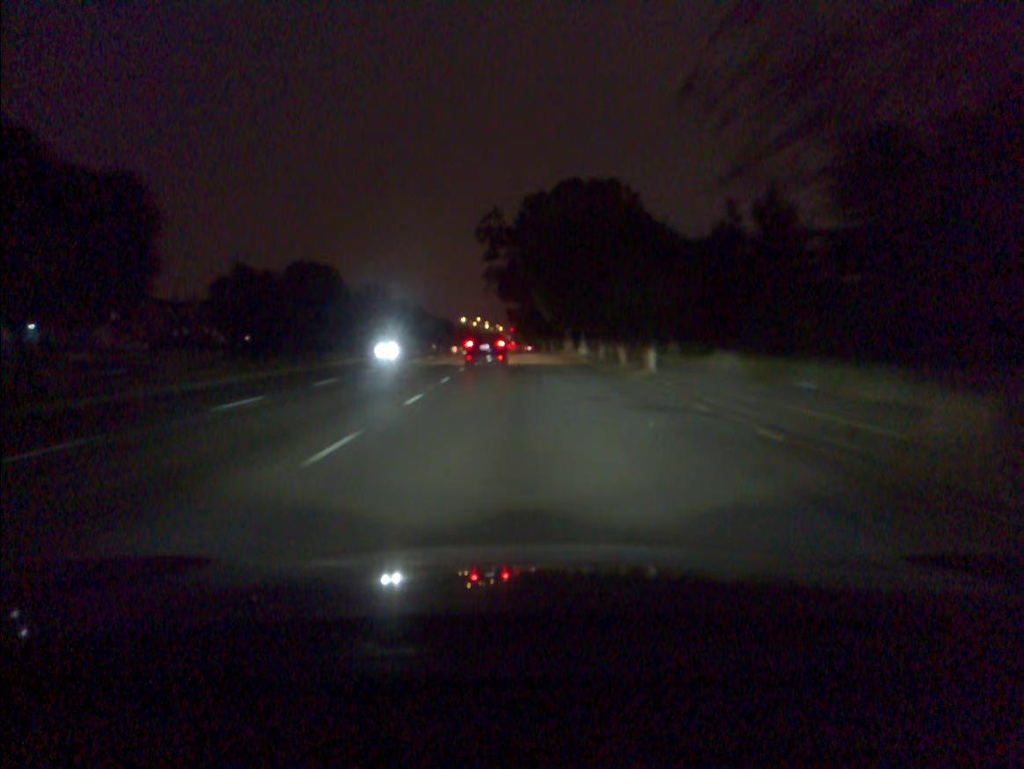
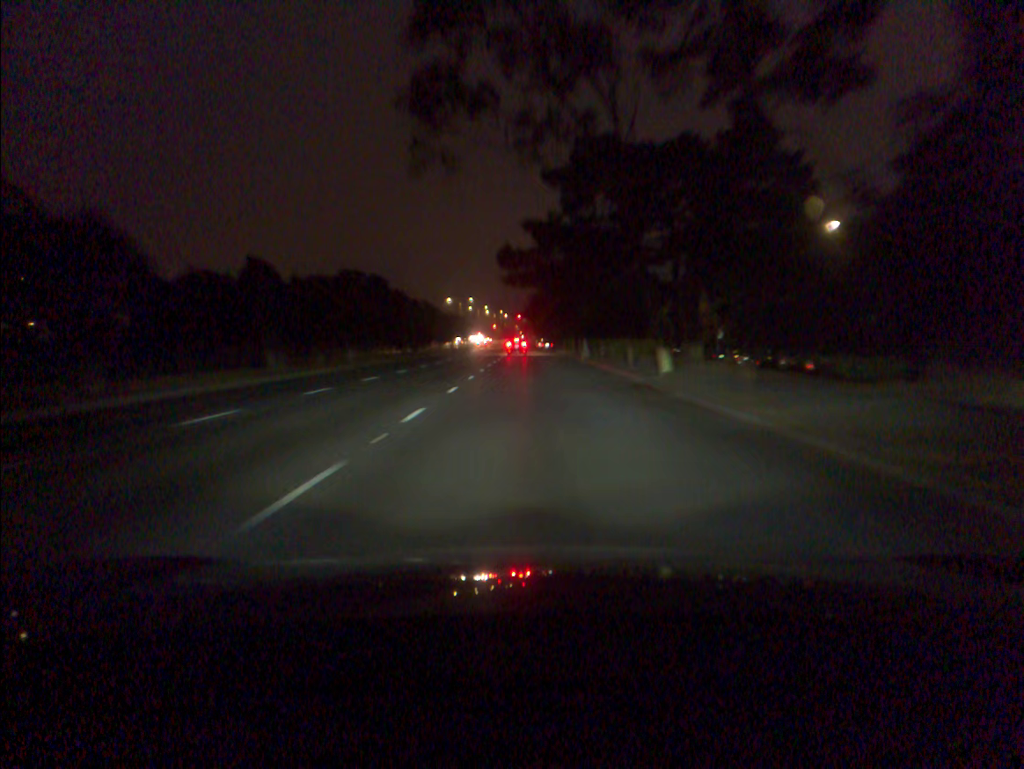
(-0.7, +67.2) m; -1°
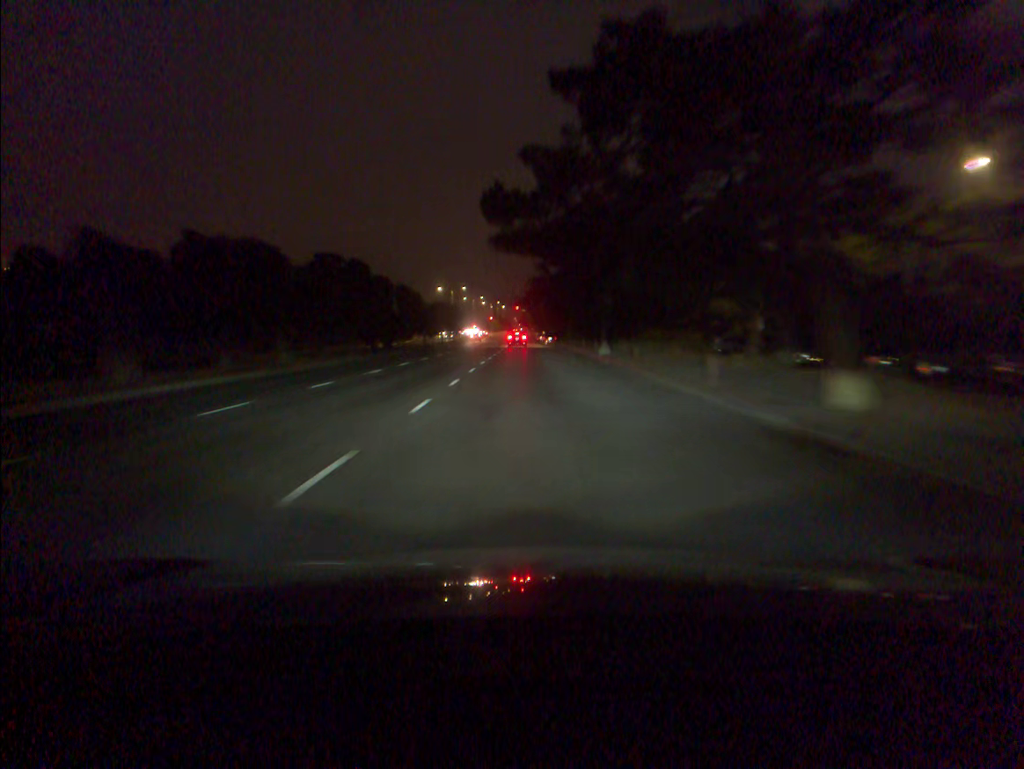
(0.0, +13.8) m; 0°
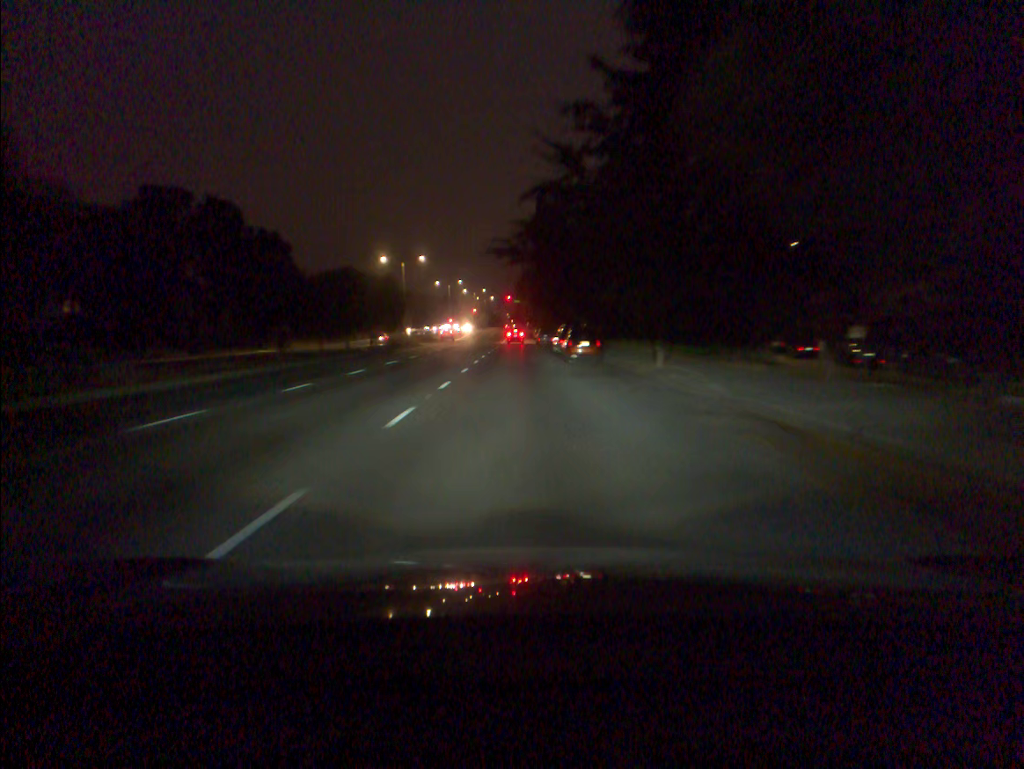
(+0.1, +53.3) m; +1°
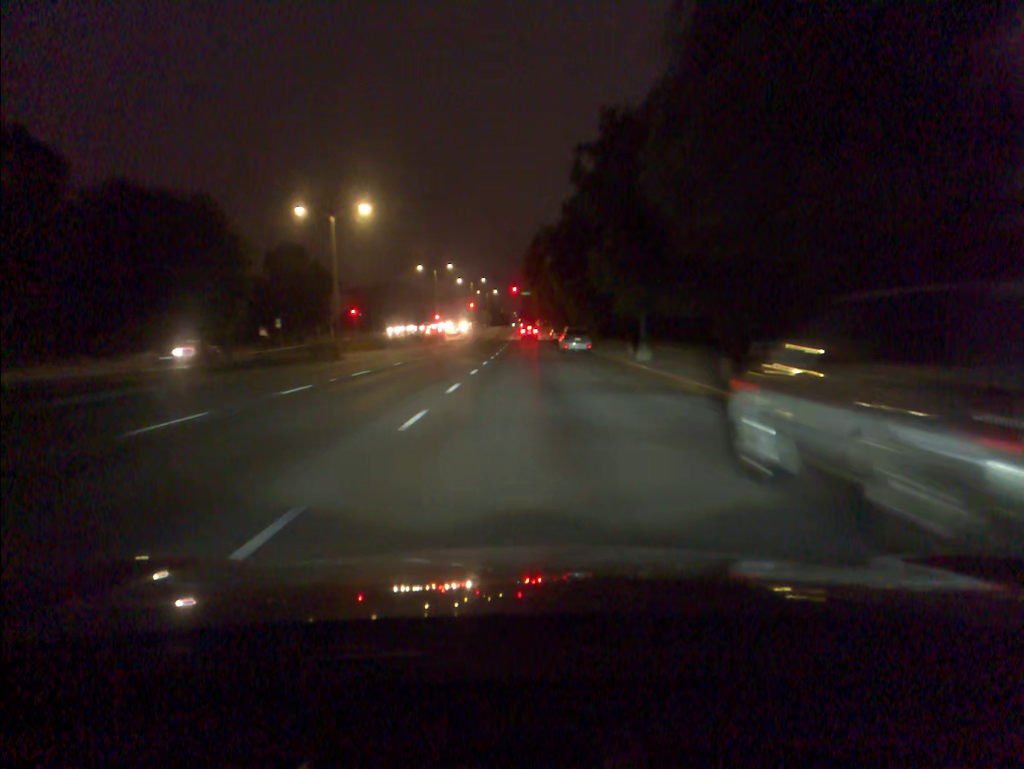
(-0.3, +37.0) m; -1°
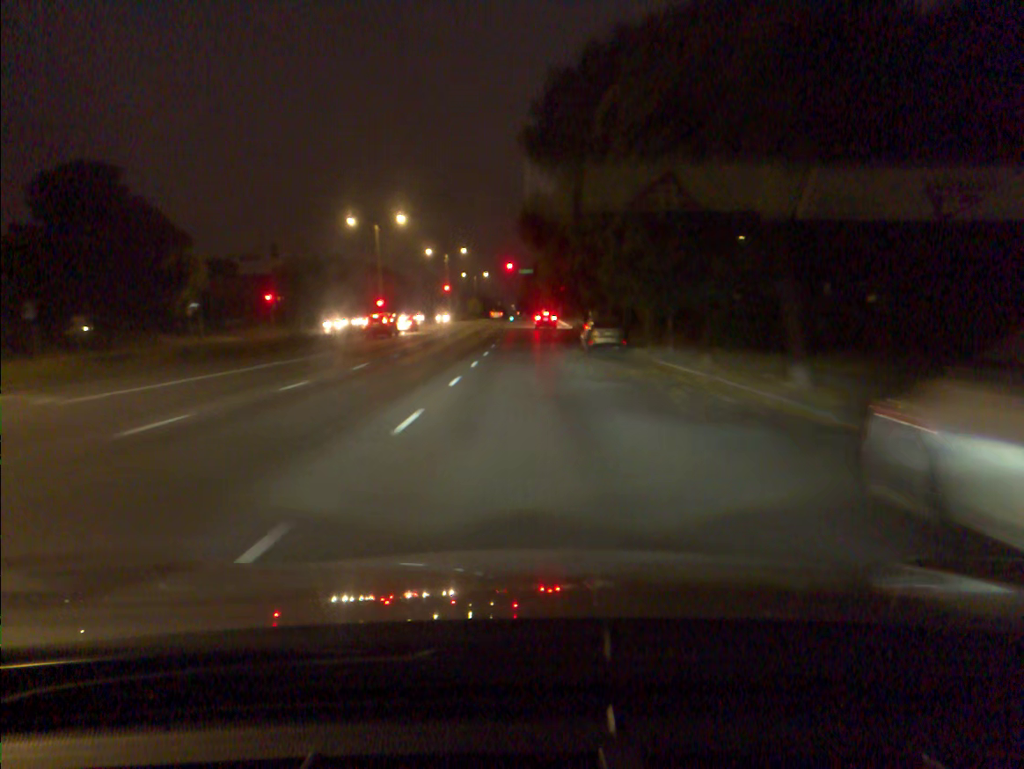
(+0.1, +43.7) m; 0°
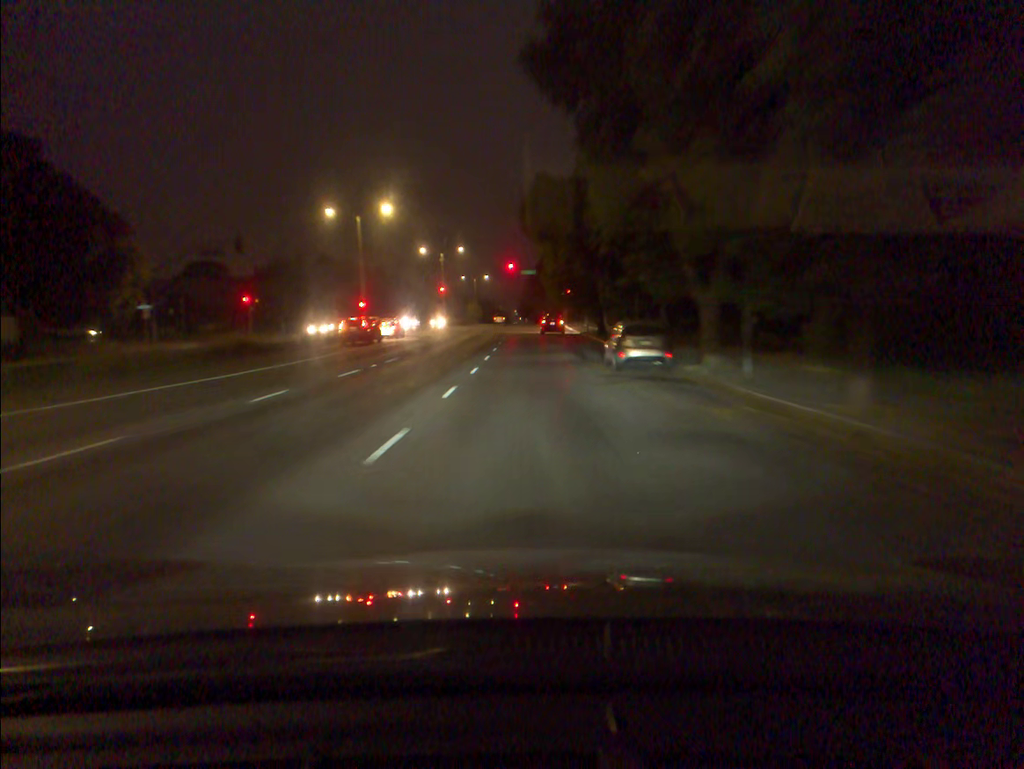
(0.0, +9.5) m; 0°
